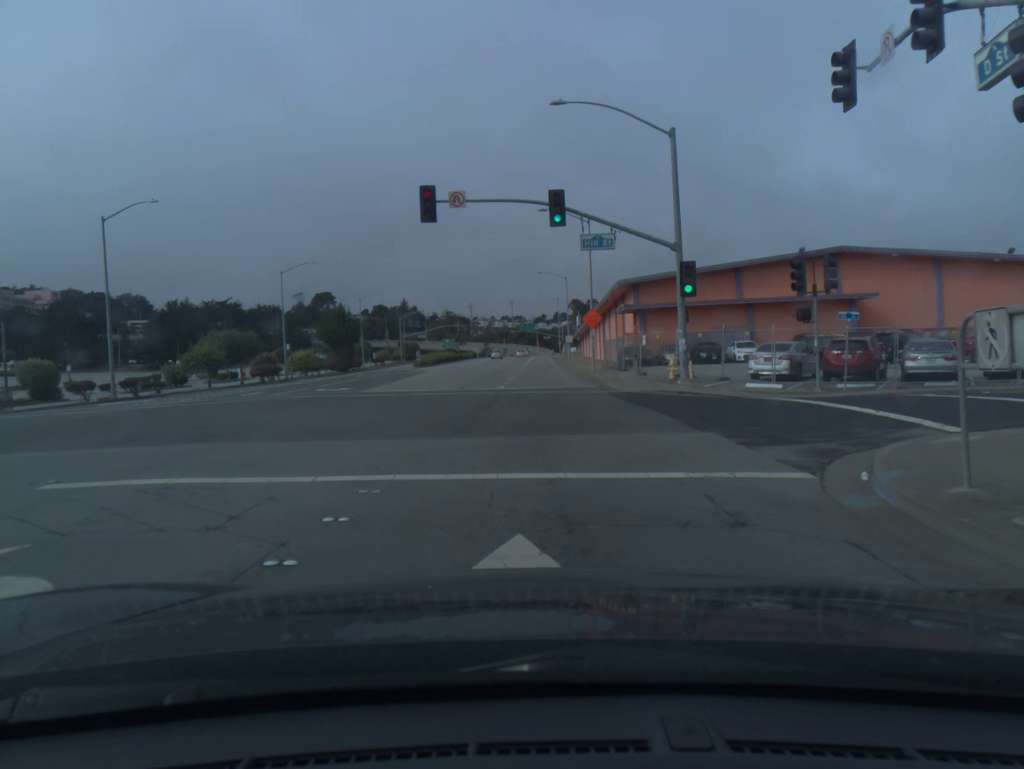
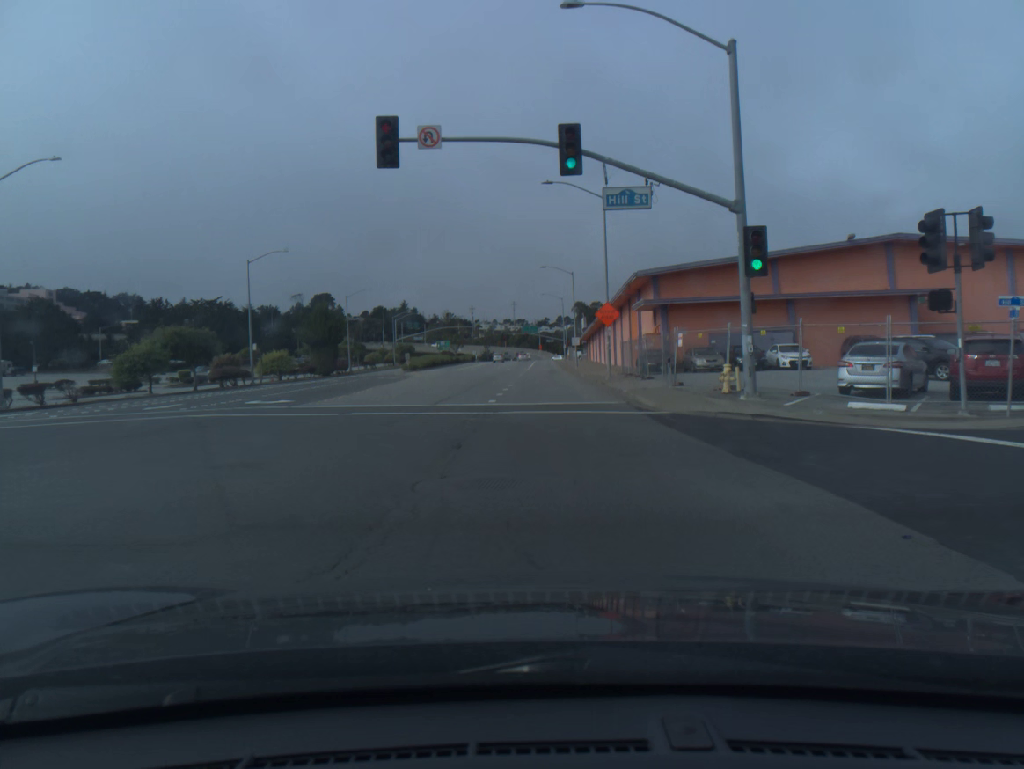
(0.0, +8.4) m; 0°
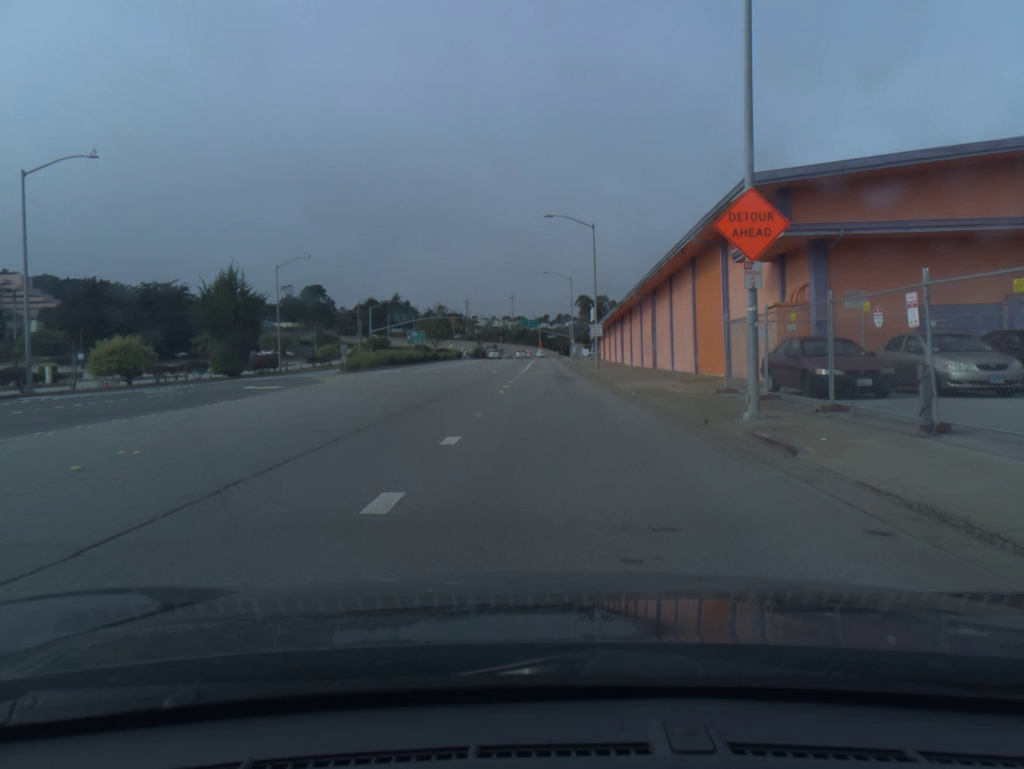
(+0.1, +26.1) m; 0°
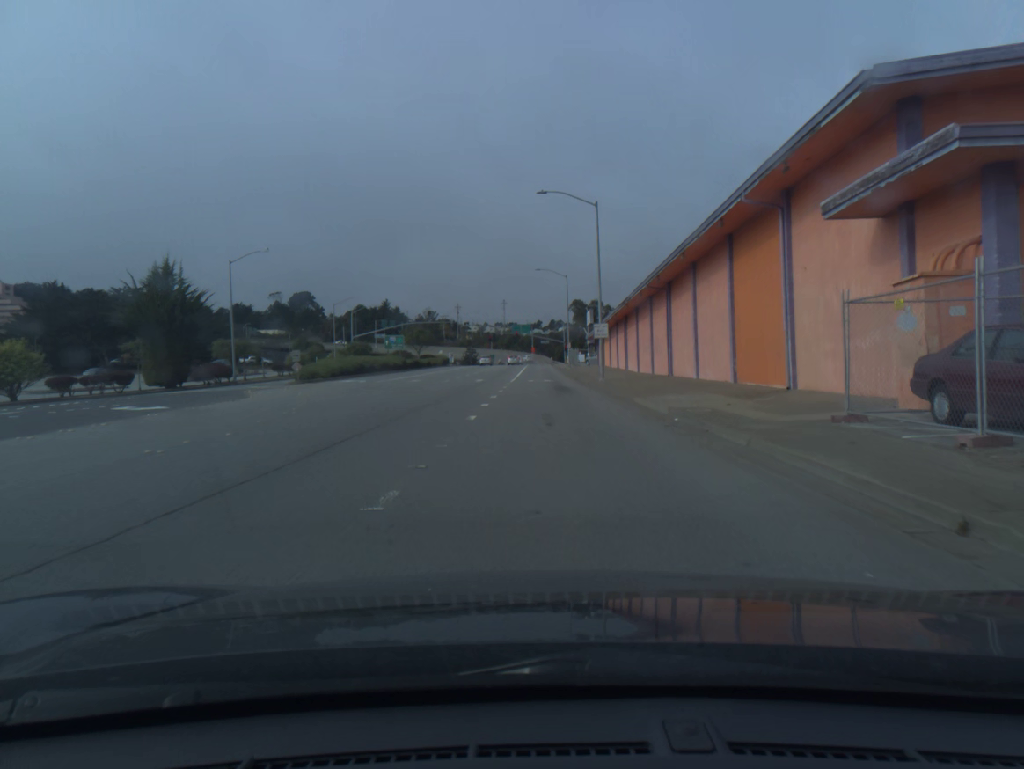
(0.0, +8.9) m; 0°
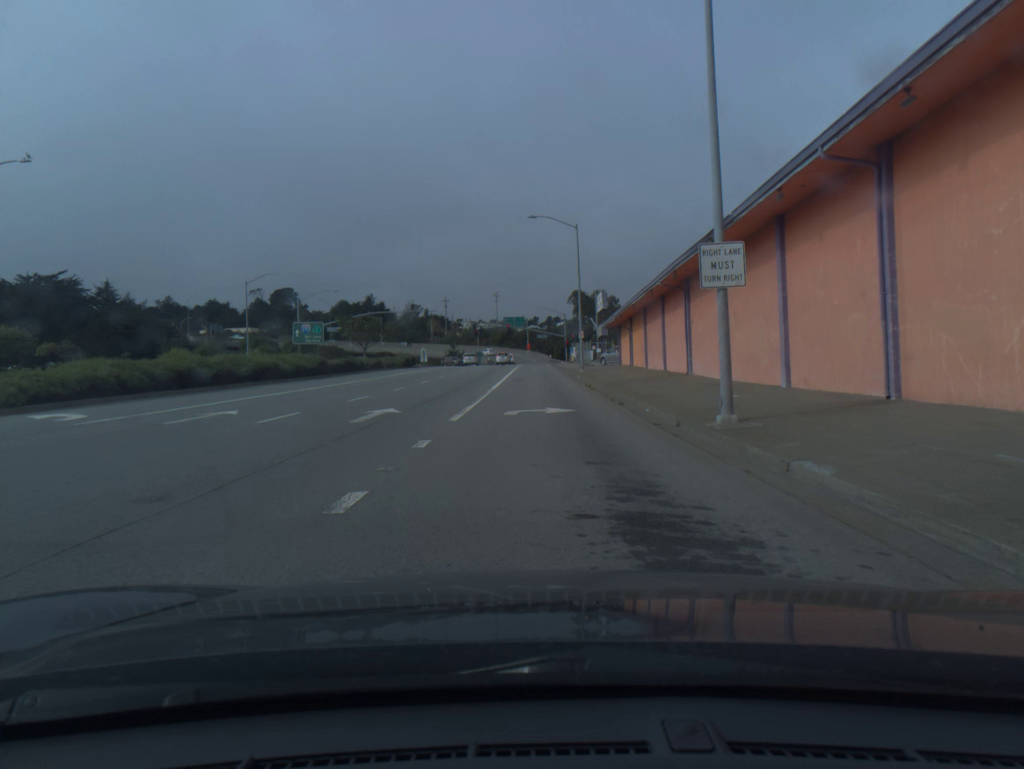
(+0.2, +27.5) m; 0°
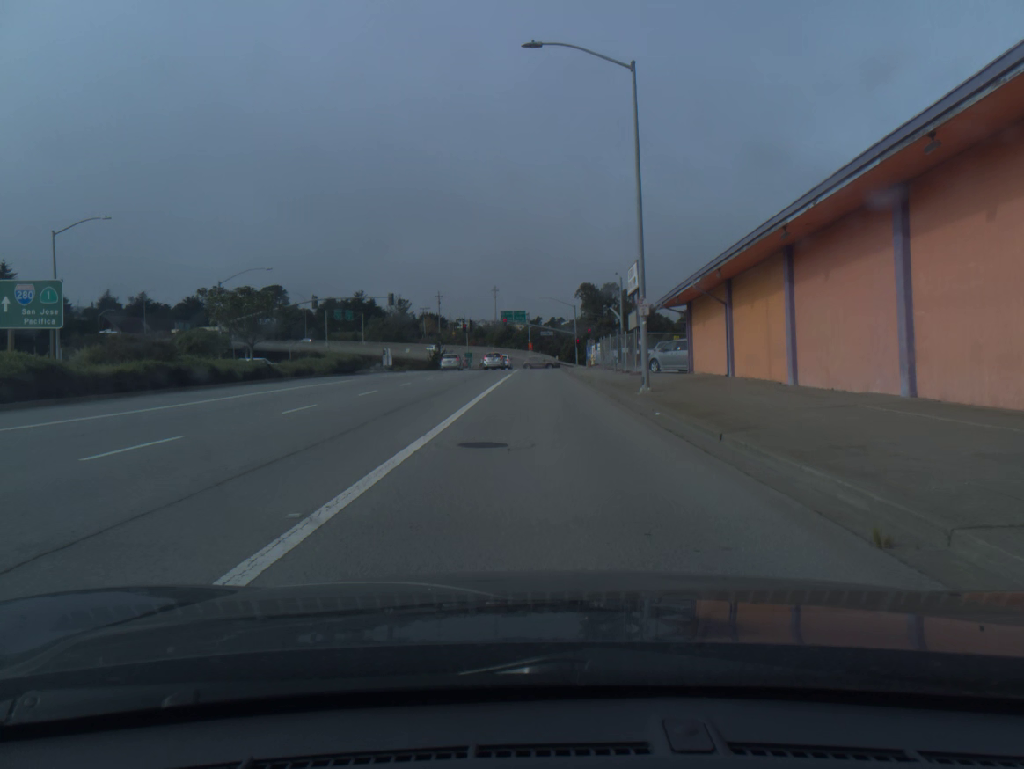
(-0.1, +27.9) m; -1°
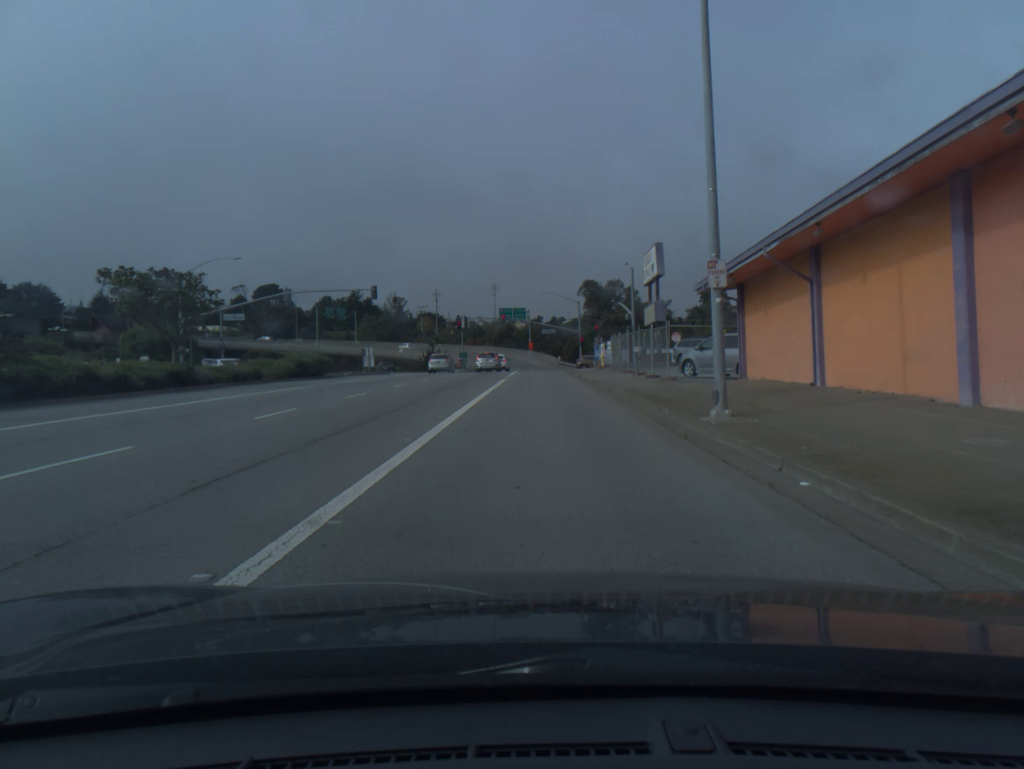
(0.0, +8.9) m; 0°
